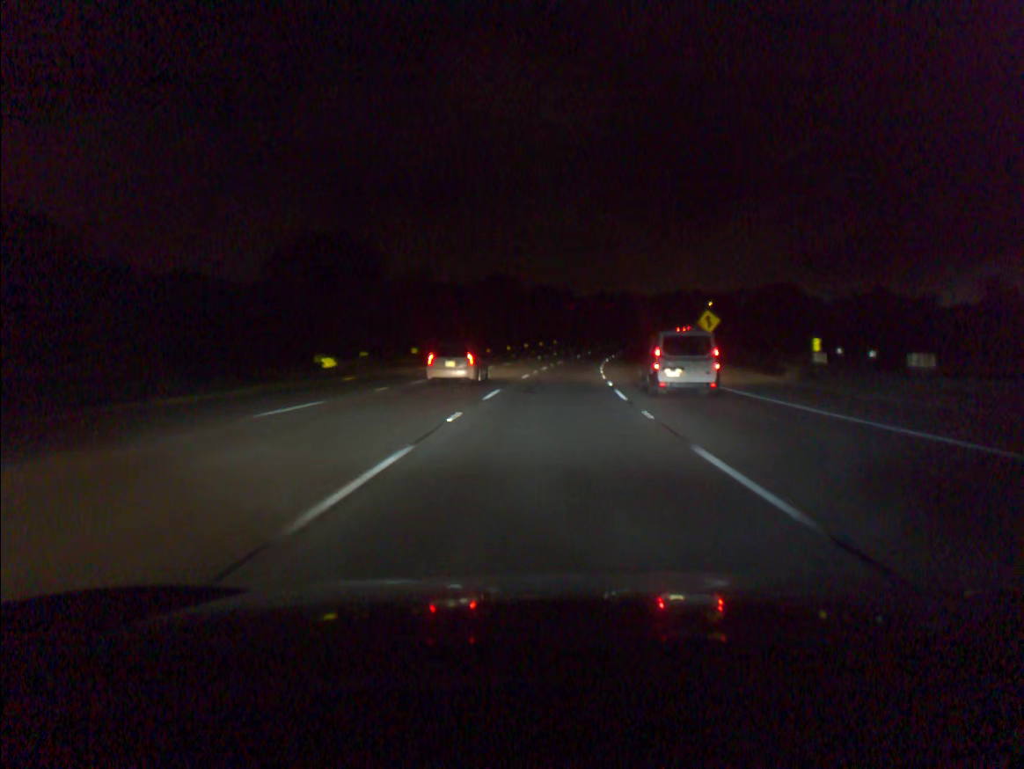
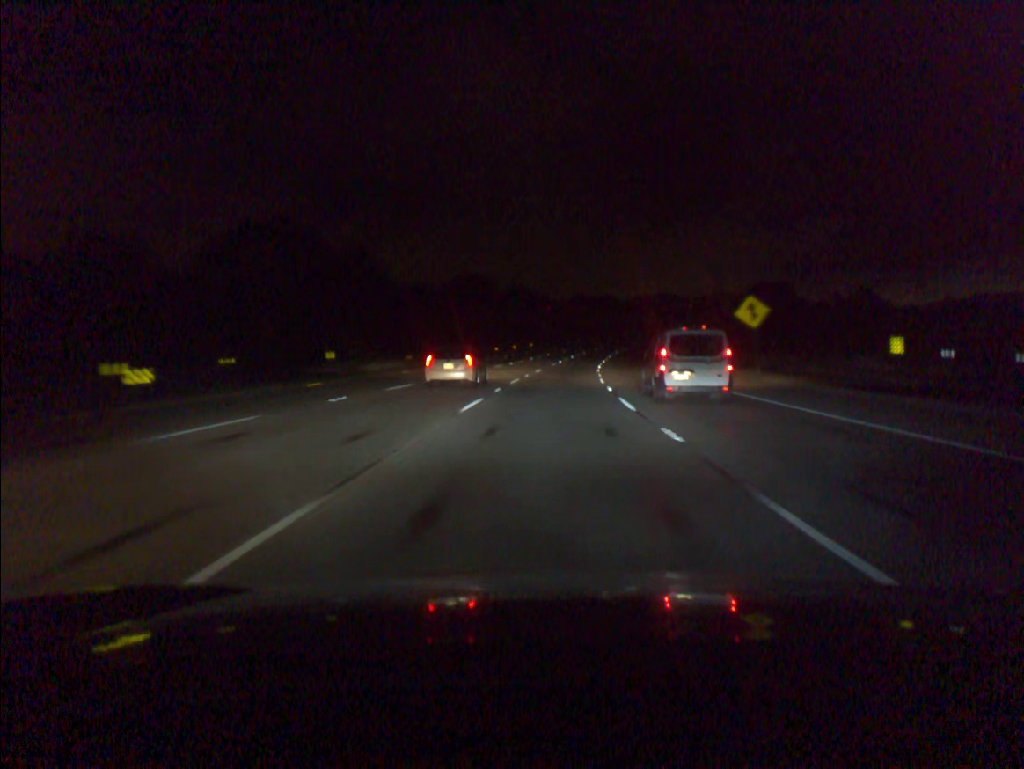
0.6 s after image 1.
(+0.3, +18.1) m; +2°
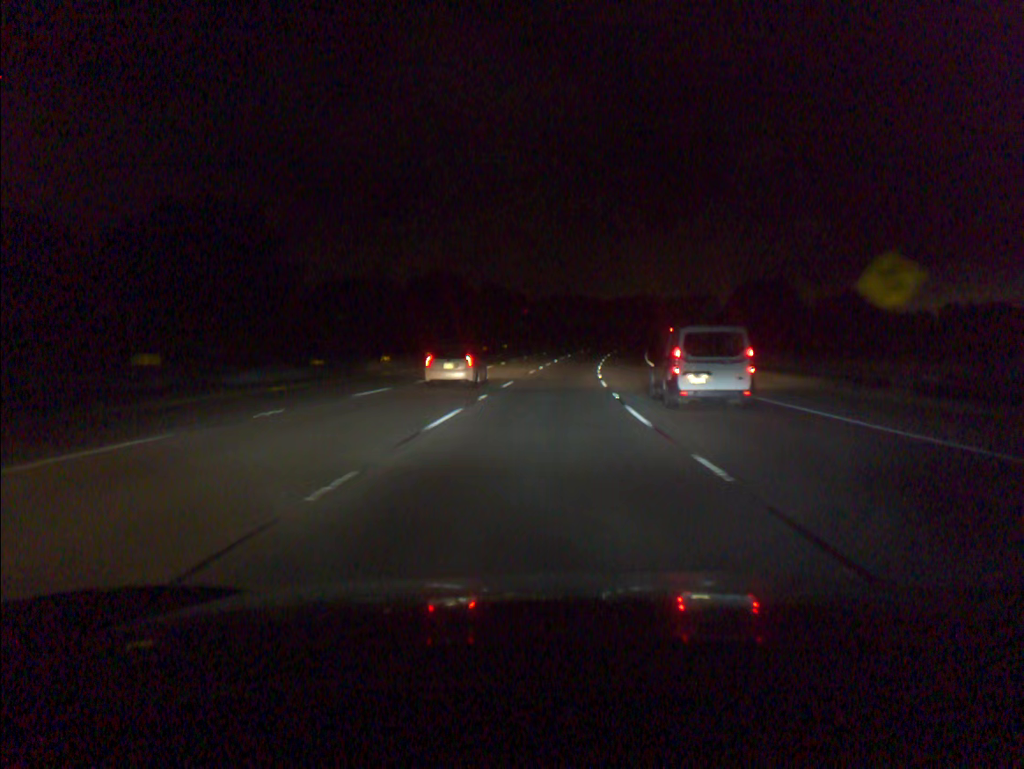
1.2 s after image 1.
(+0.3, +18.1) m; +2°
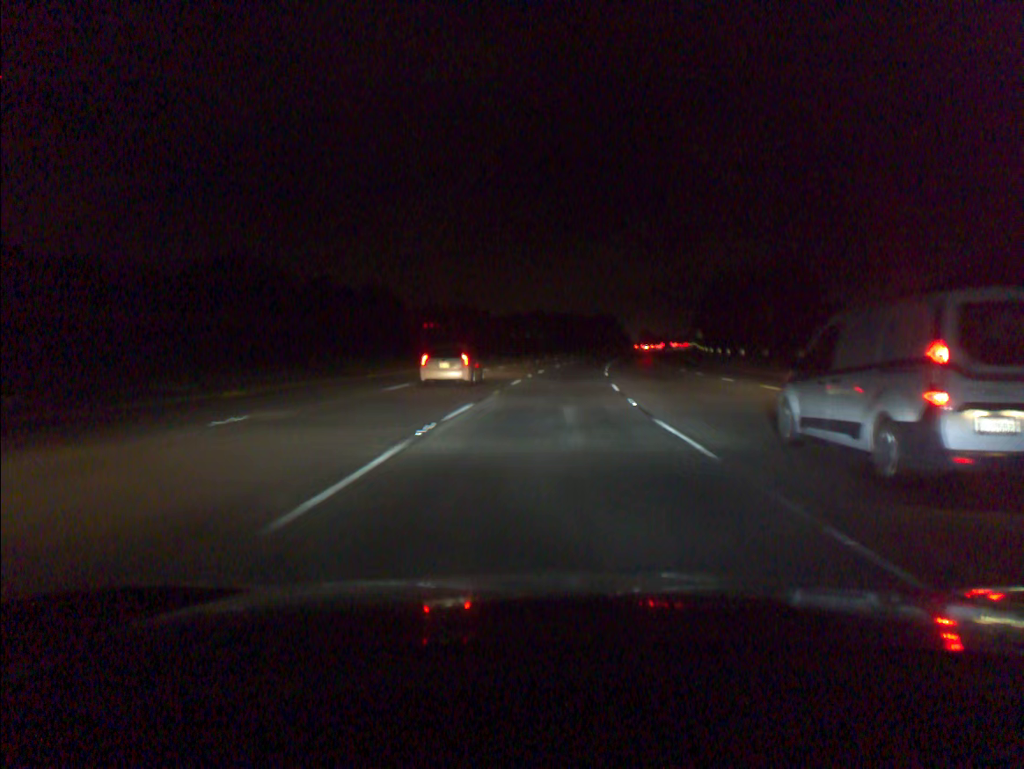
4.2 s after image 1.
(+6.1, +89.7) m; +8°
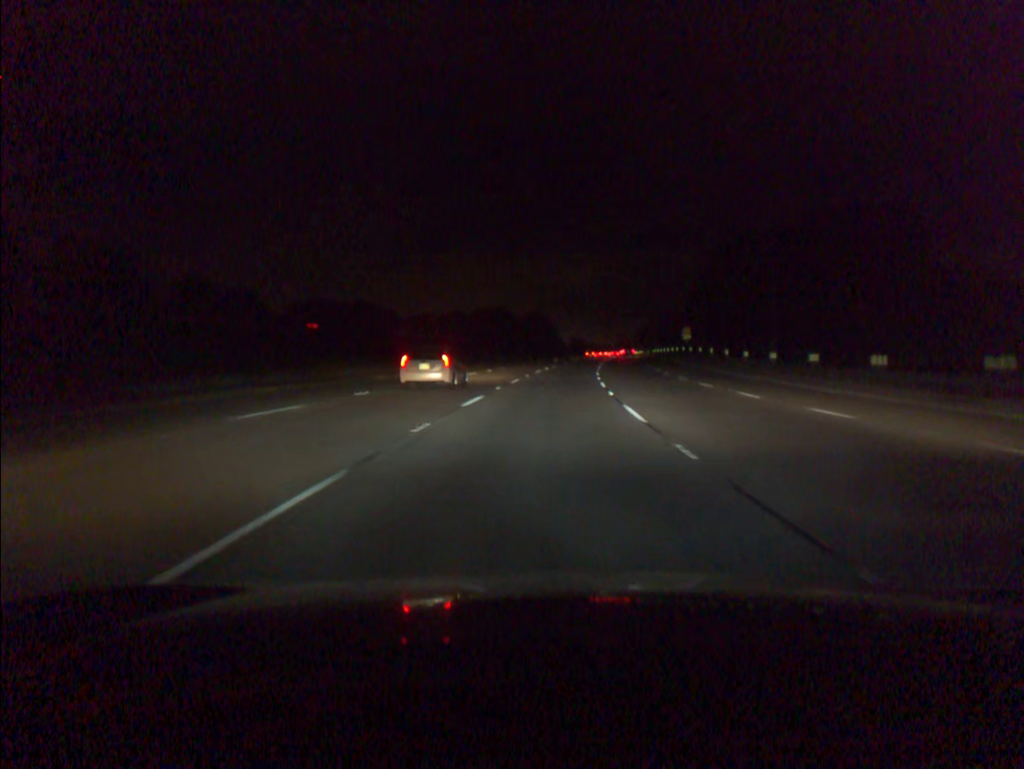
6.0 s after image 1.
(+2.7, +54.0) m; +5°
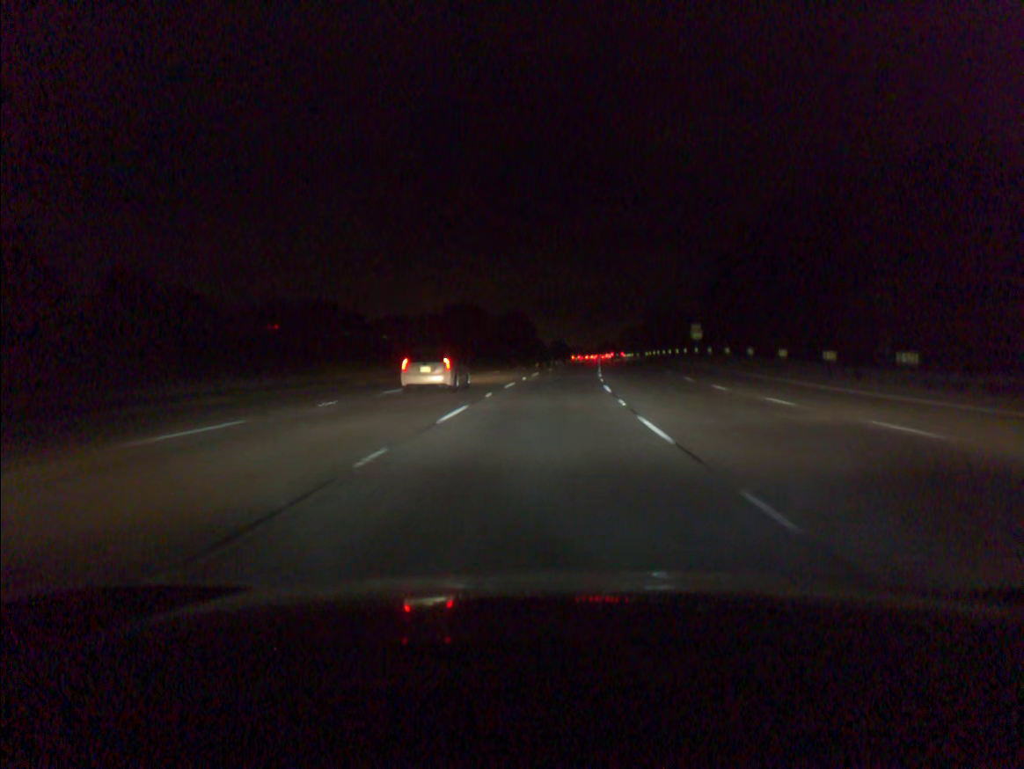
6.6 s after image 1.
(+0.3, +18.1) m; +1°
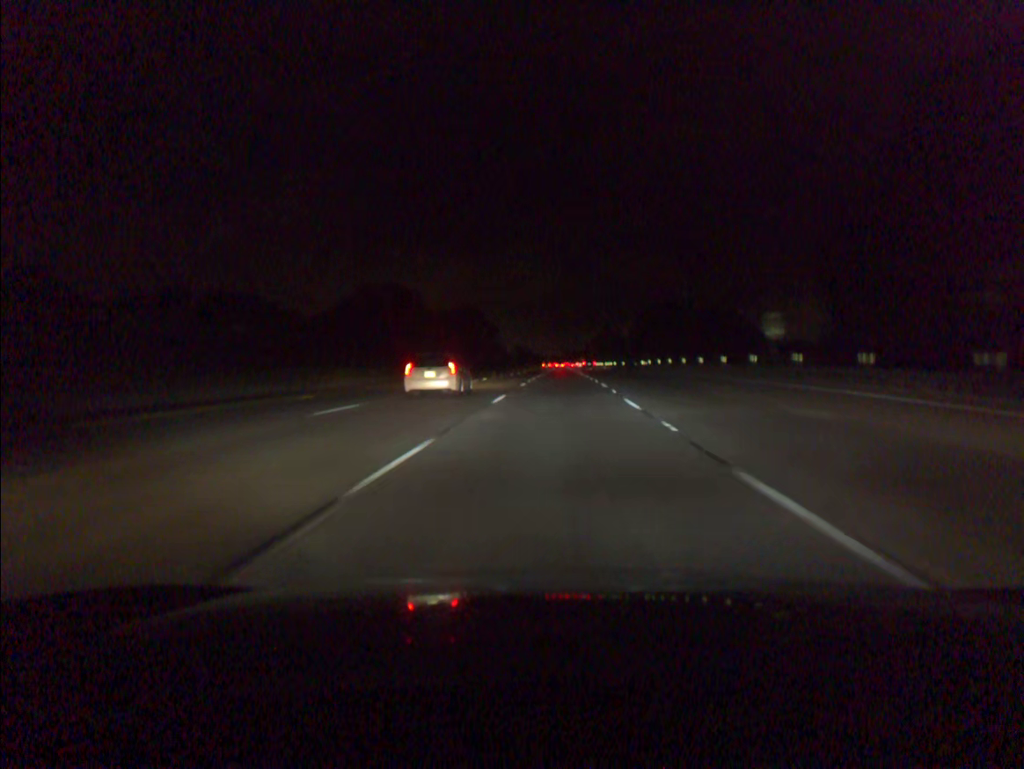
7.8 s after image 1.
(+0.8, +36.3) m; +3°
